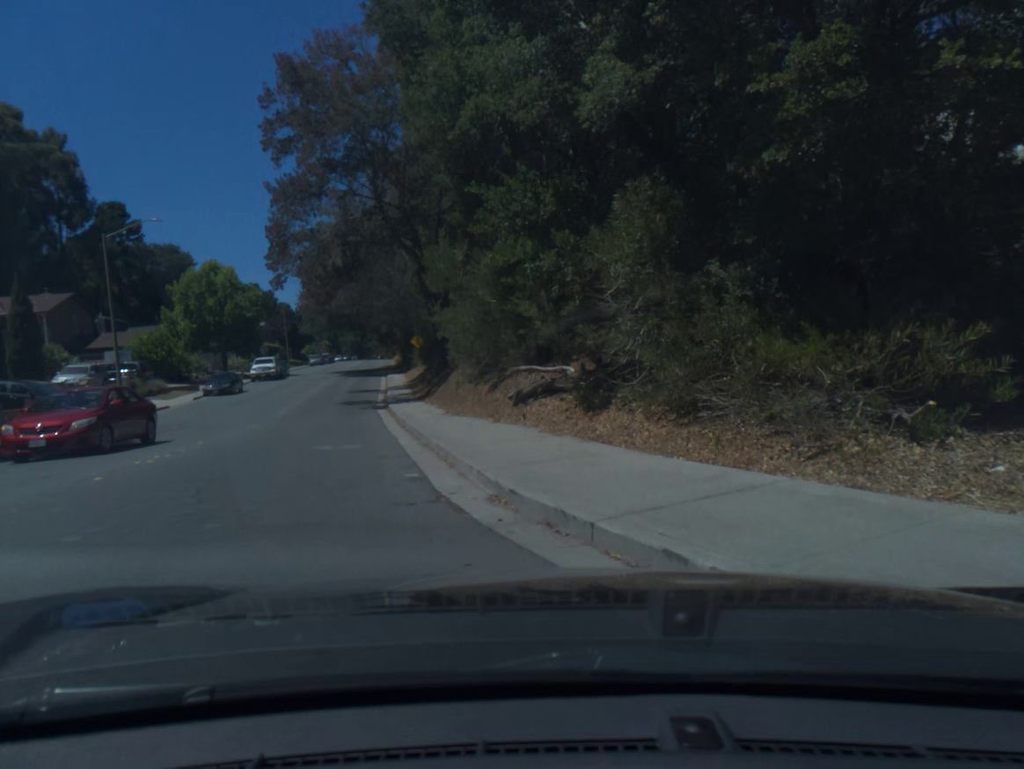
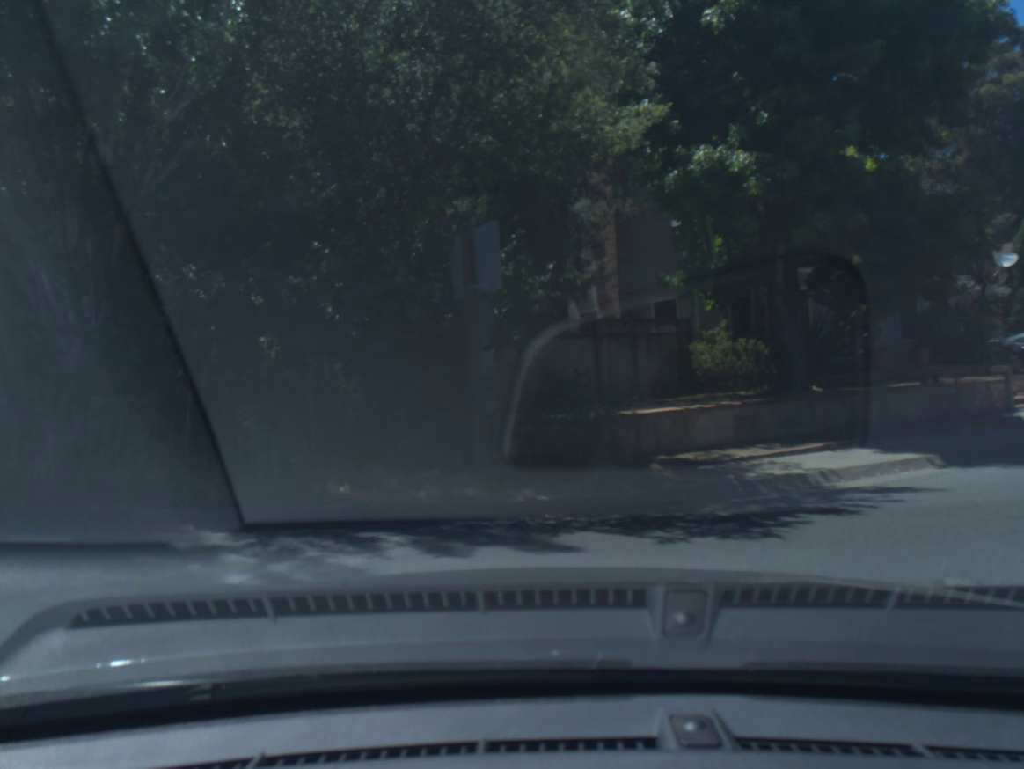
(-4.3, +7.1) m; -80°
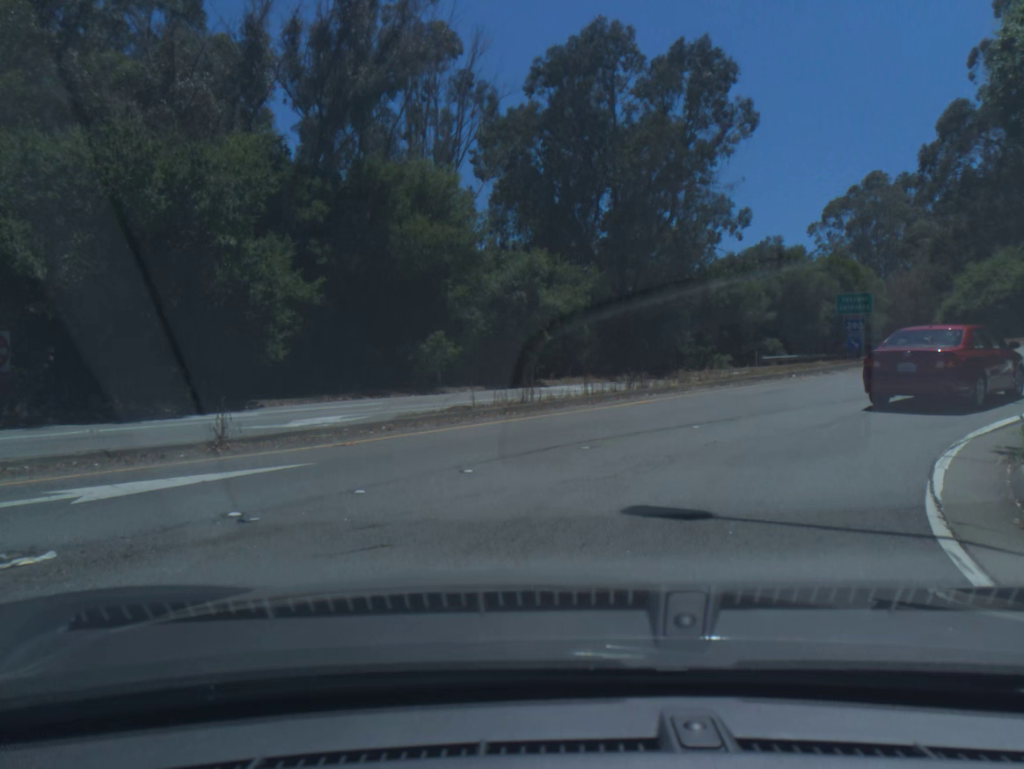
(-5.9, +7.5) m; -52°
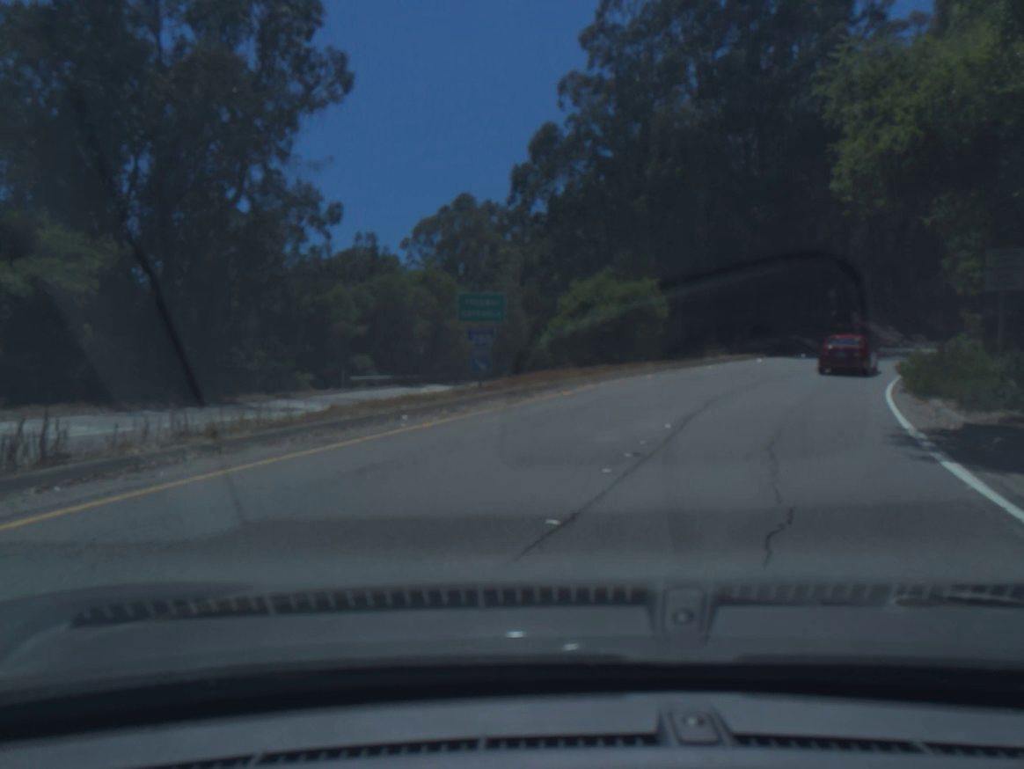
(+2.9, +10.2) m; +36°
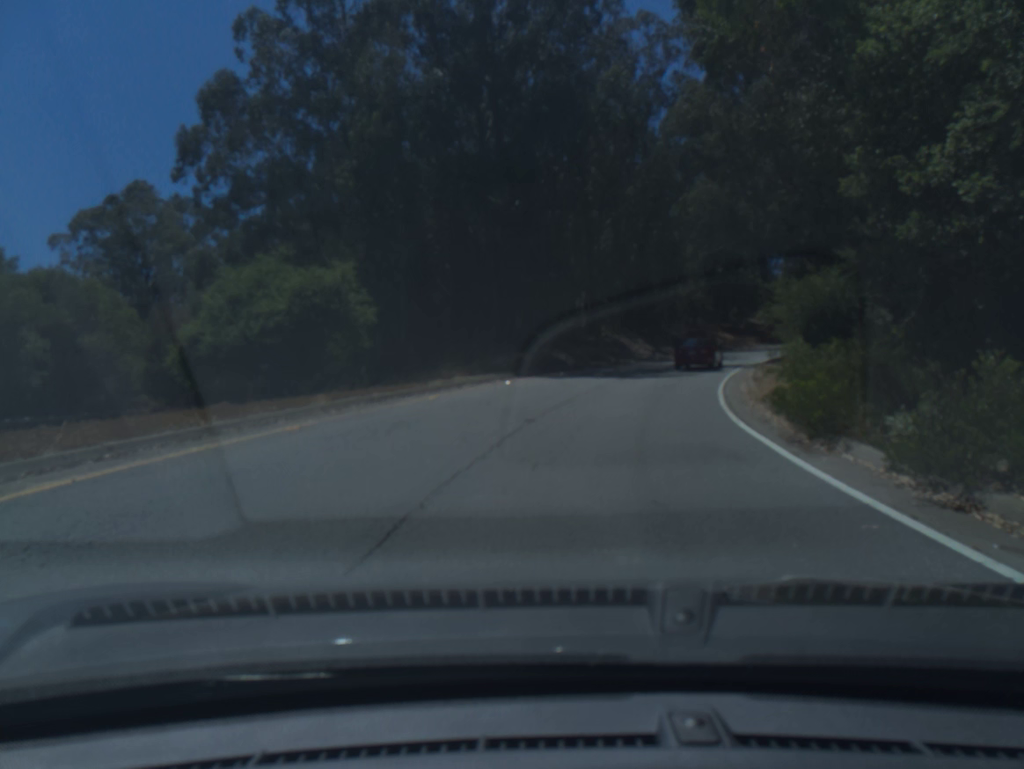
(+2.2, +12.8) m; +14°
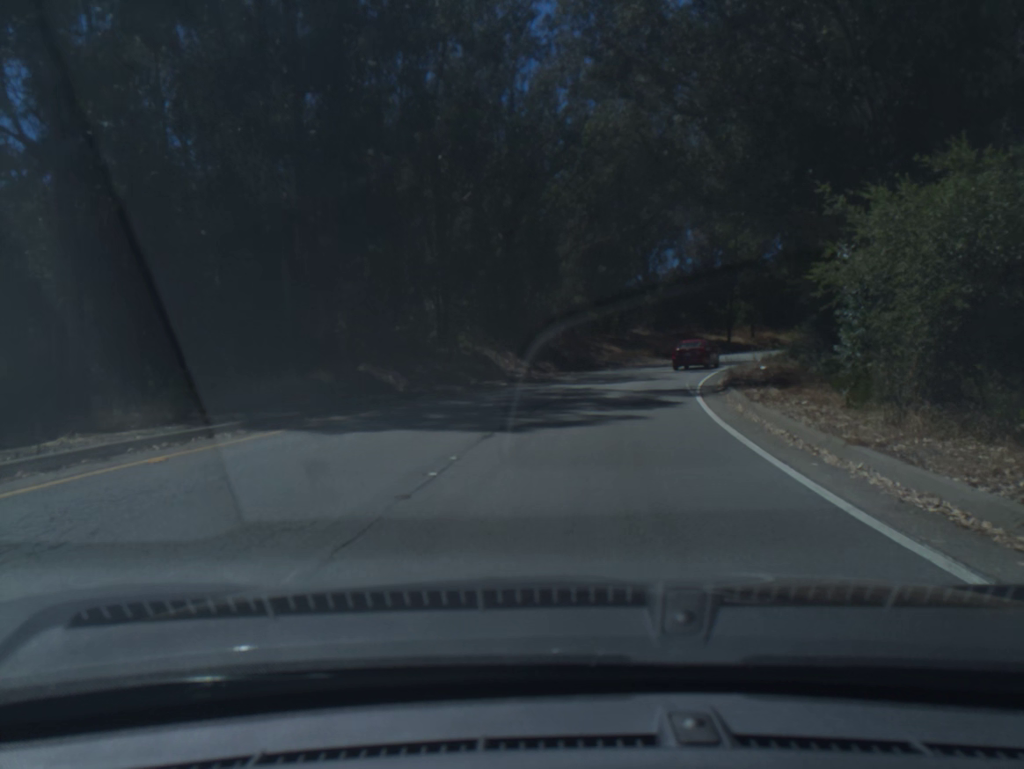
(+1.4, +16.5) m; +10°
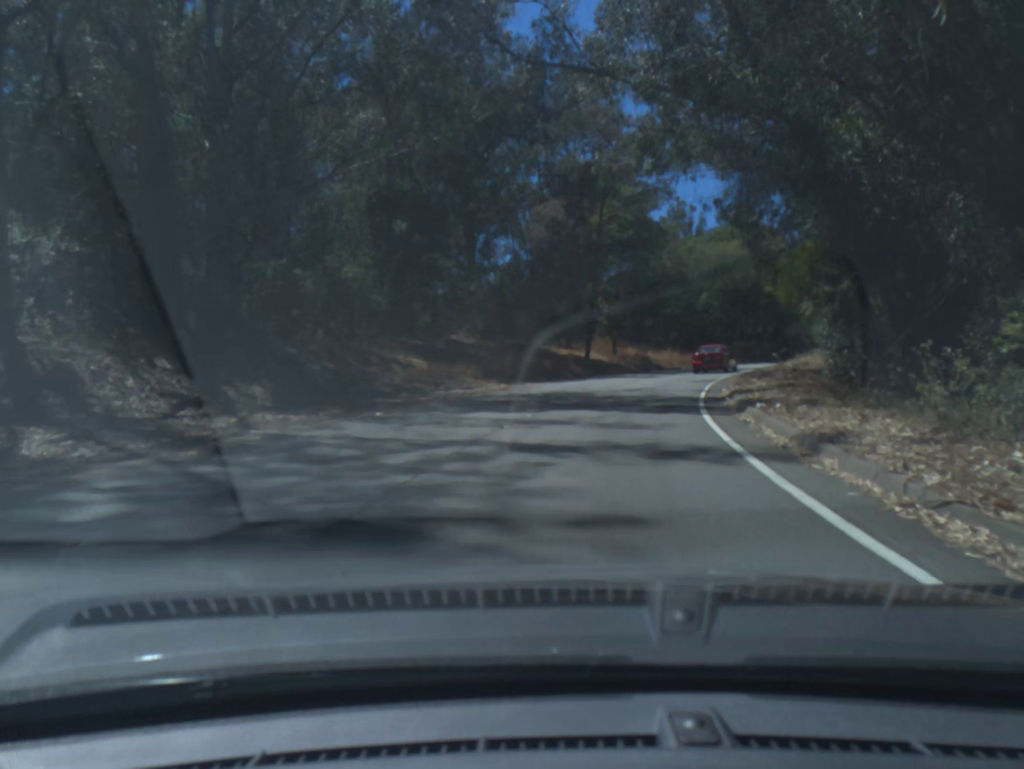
(+3.0, +26.7) m; +13°
